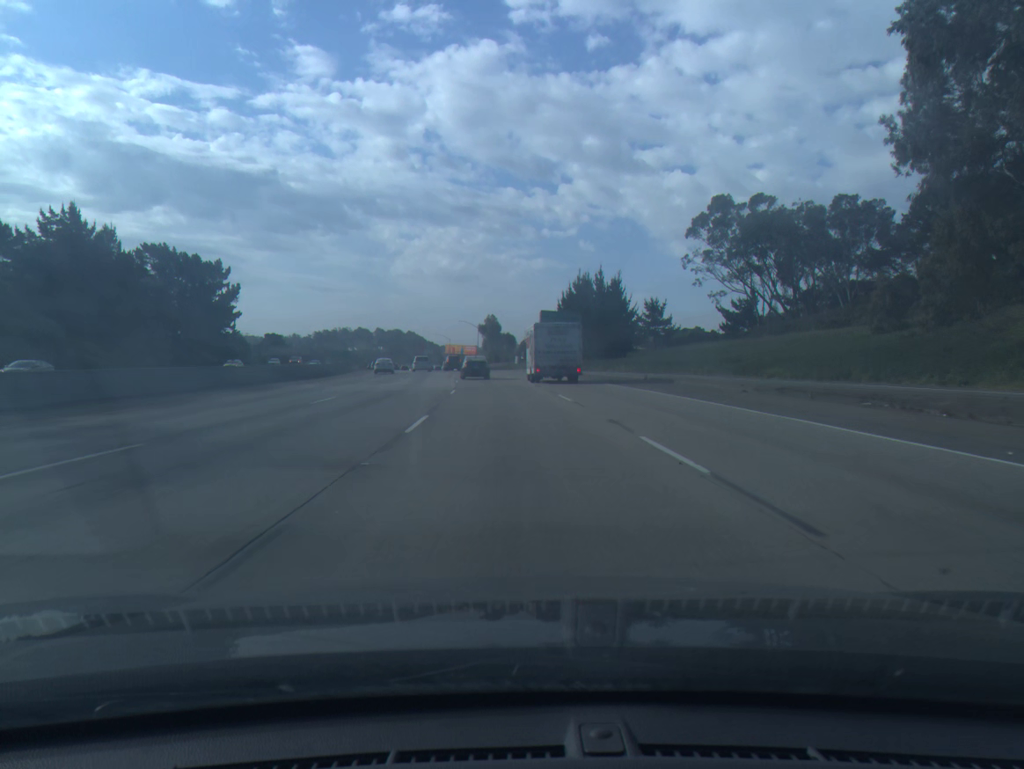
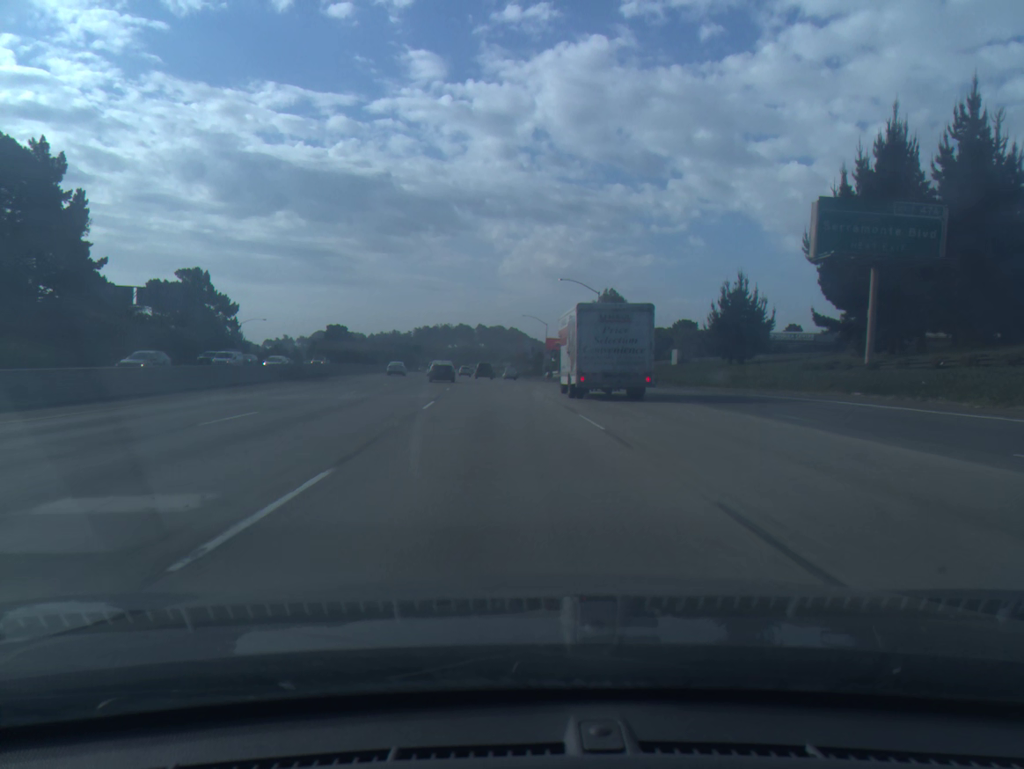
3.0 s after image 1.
(-5.8, +81.4) m; -8°
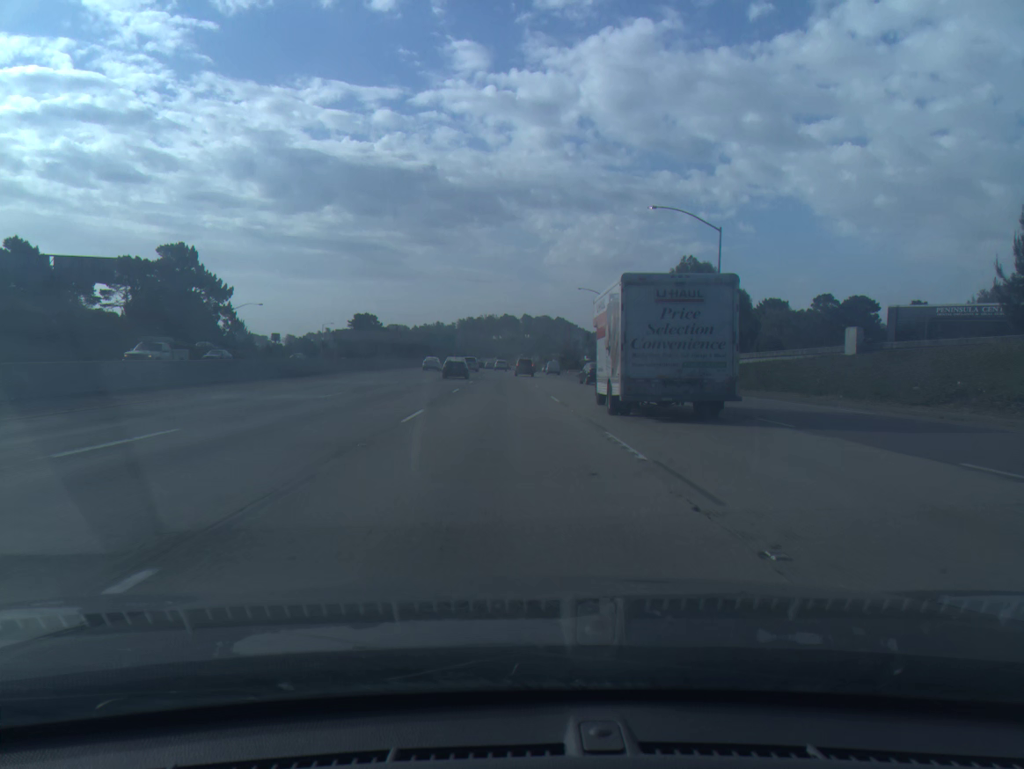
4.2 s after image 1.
(-0.9, +33.3) m; -3°
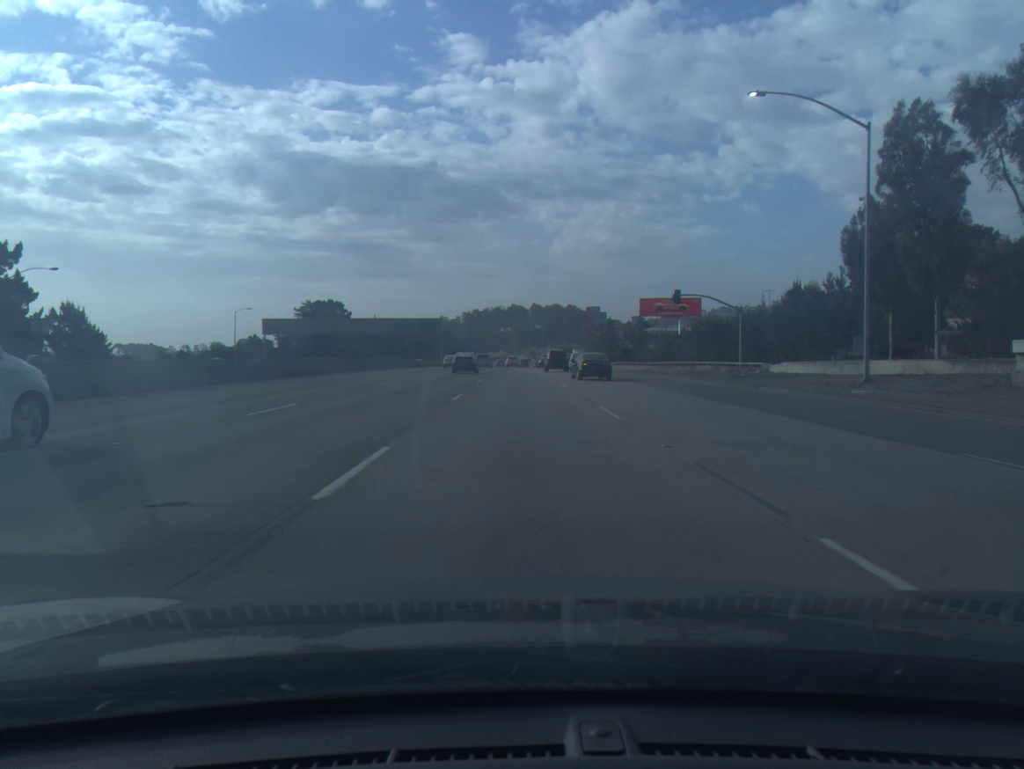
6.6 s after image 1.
(-1.6, +67.1) m; -1°
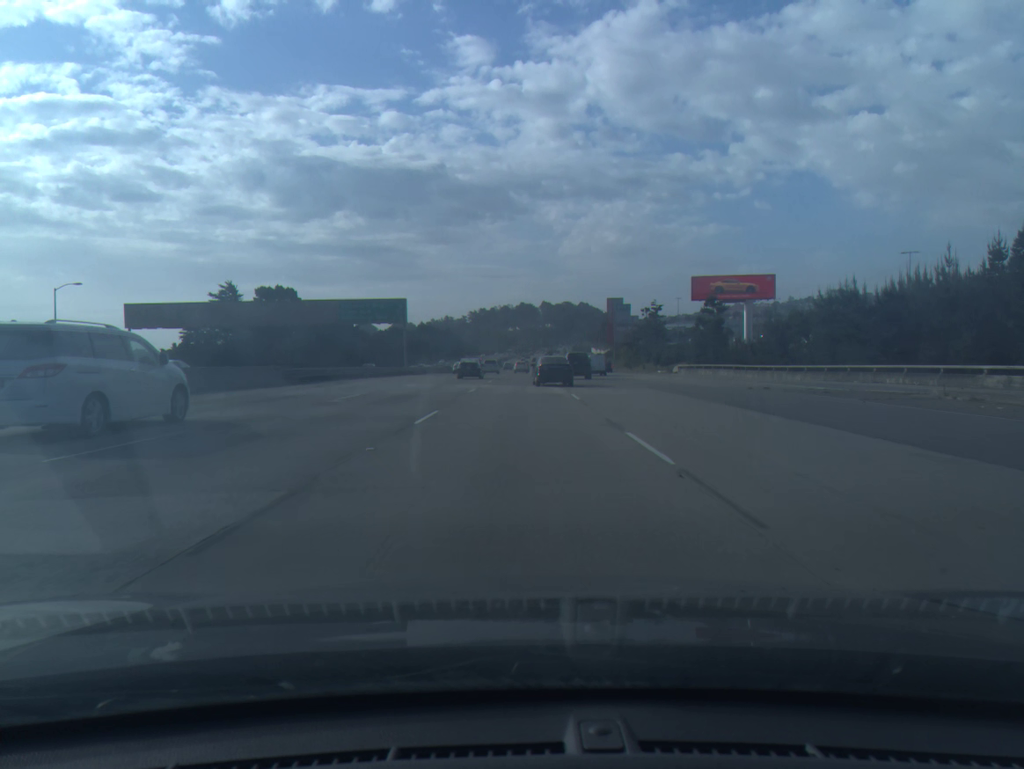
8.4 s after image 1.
(+0.1, +50.2) m; -1°
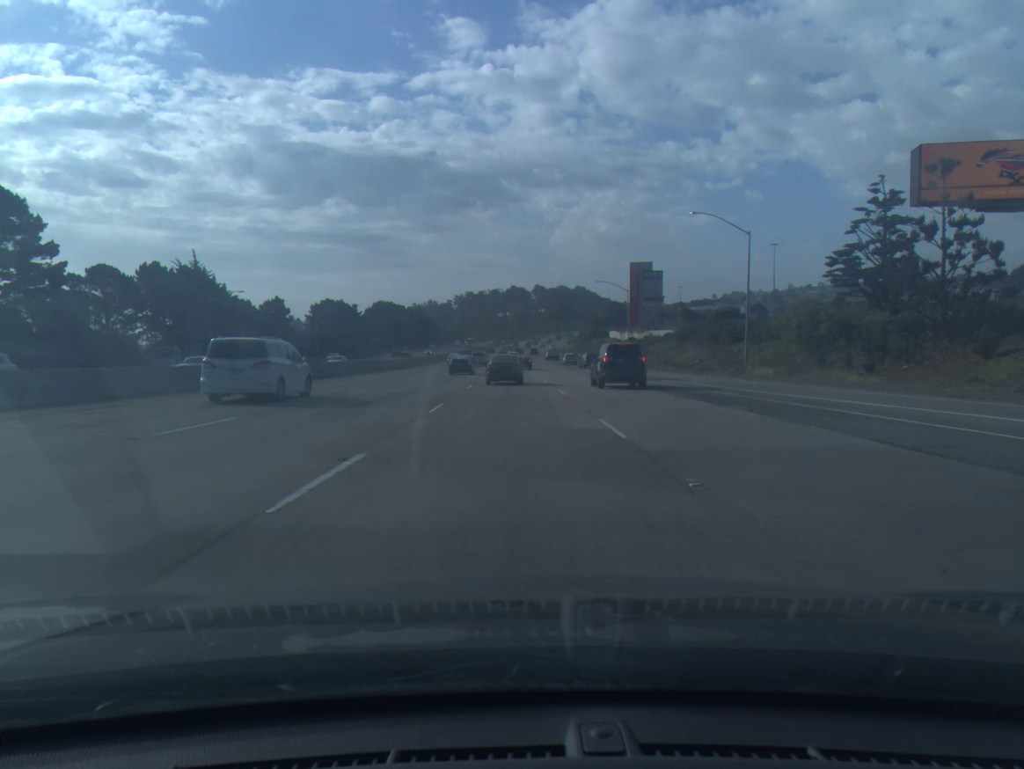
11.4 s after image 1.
(+0.5, +84.8) m; +1°
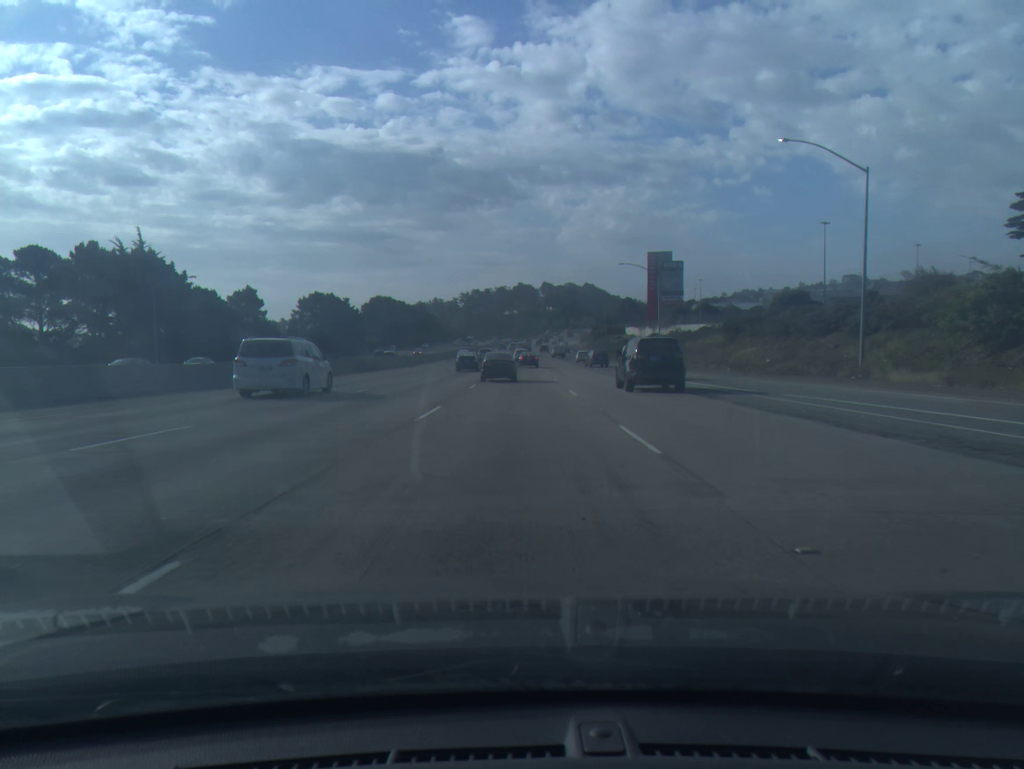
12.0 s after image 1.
(-0.1, +17.1) m; -1°
